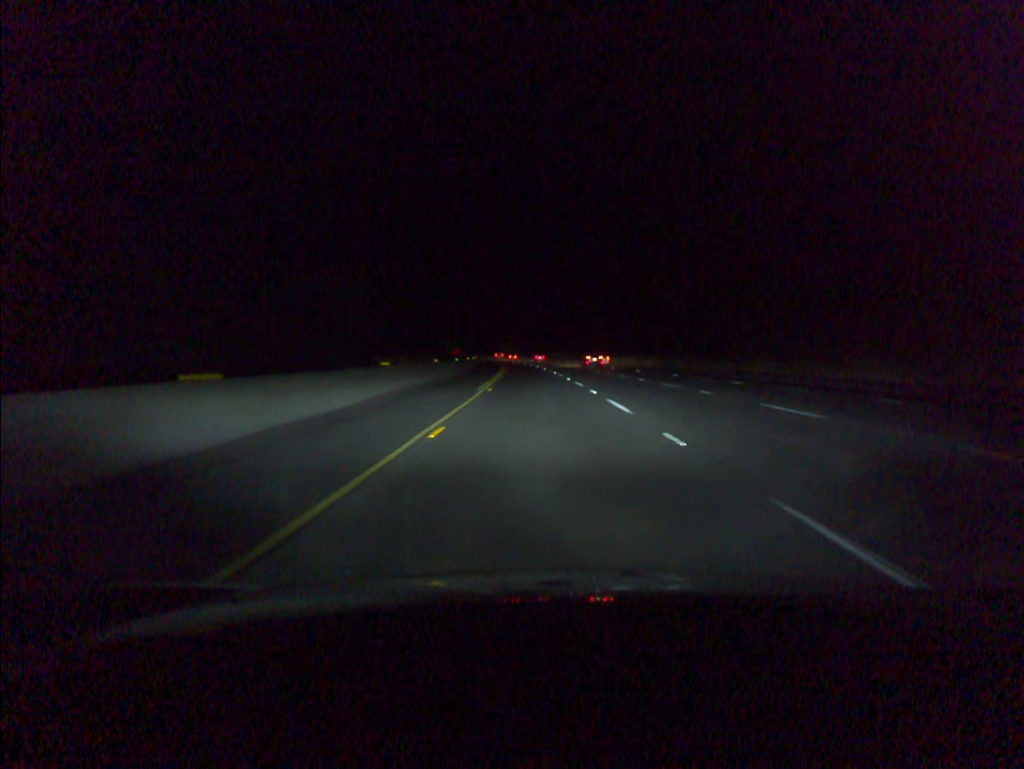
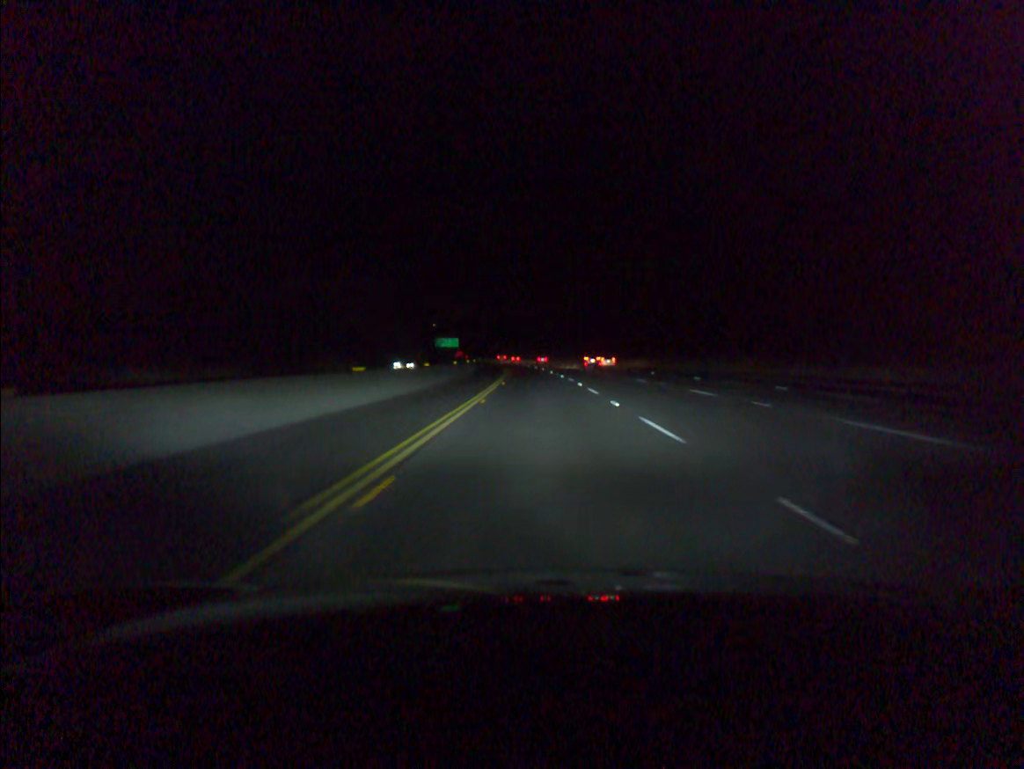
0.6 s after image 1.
(-0.1, +19.8) m; -1°
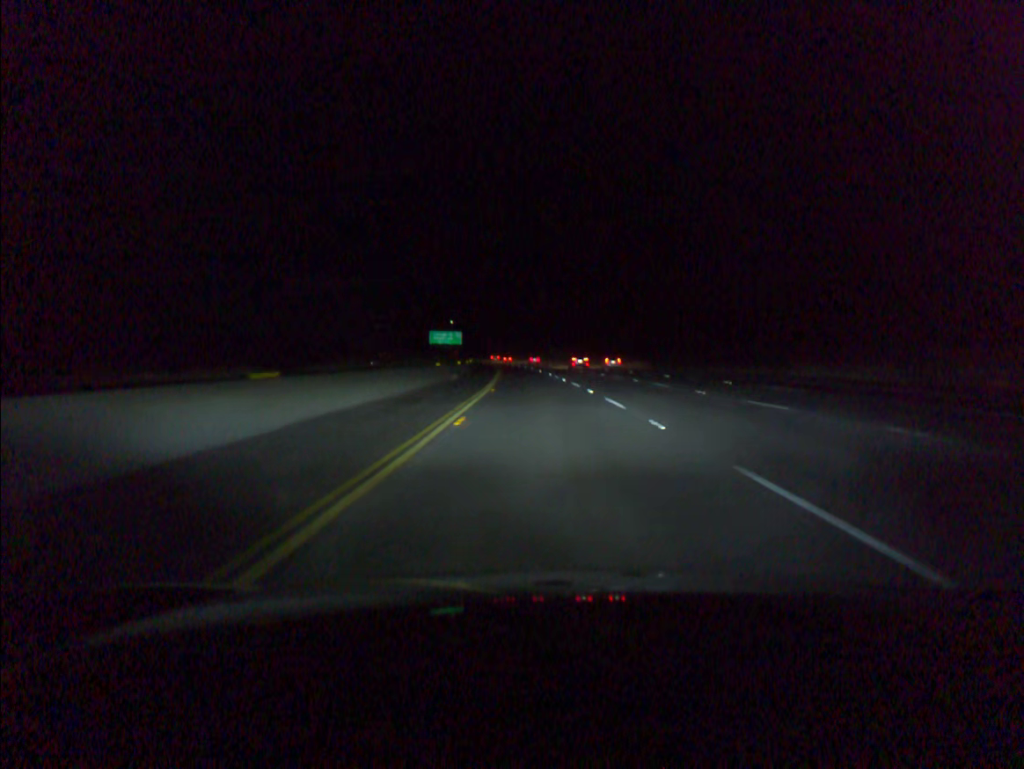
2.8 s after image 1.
(-1.3, +65.4) m; -2°
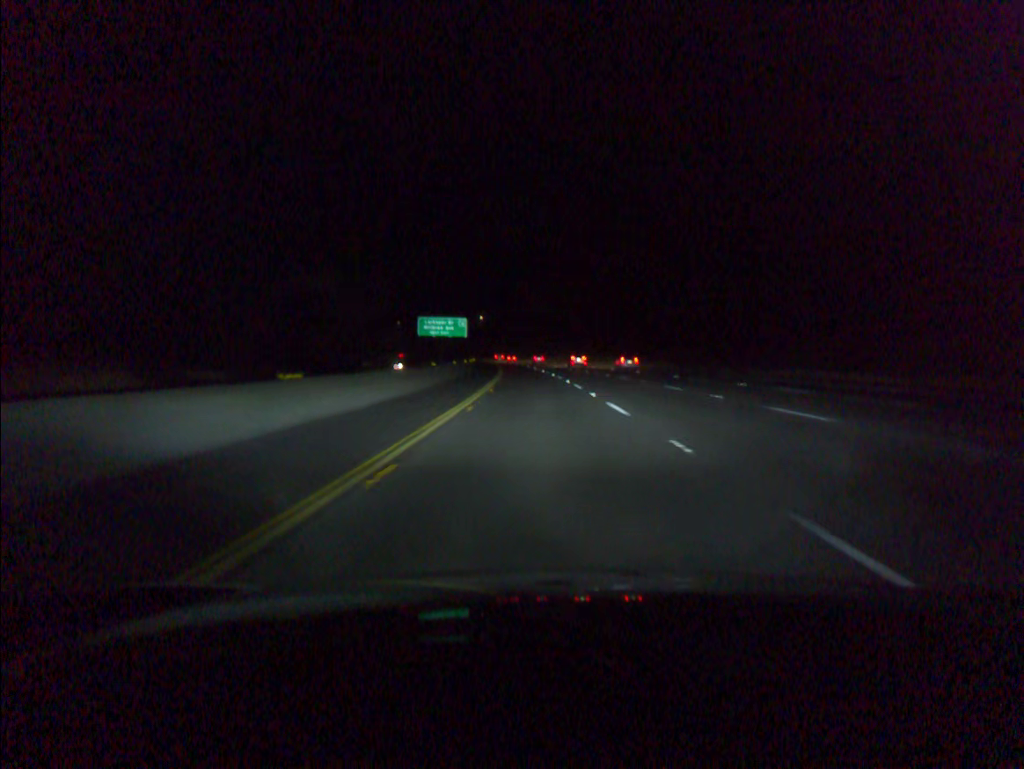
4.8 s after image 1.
(-1.4, +60.9) m; -3°
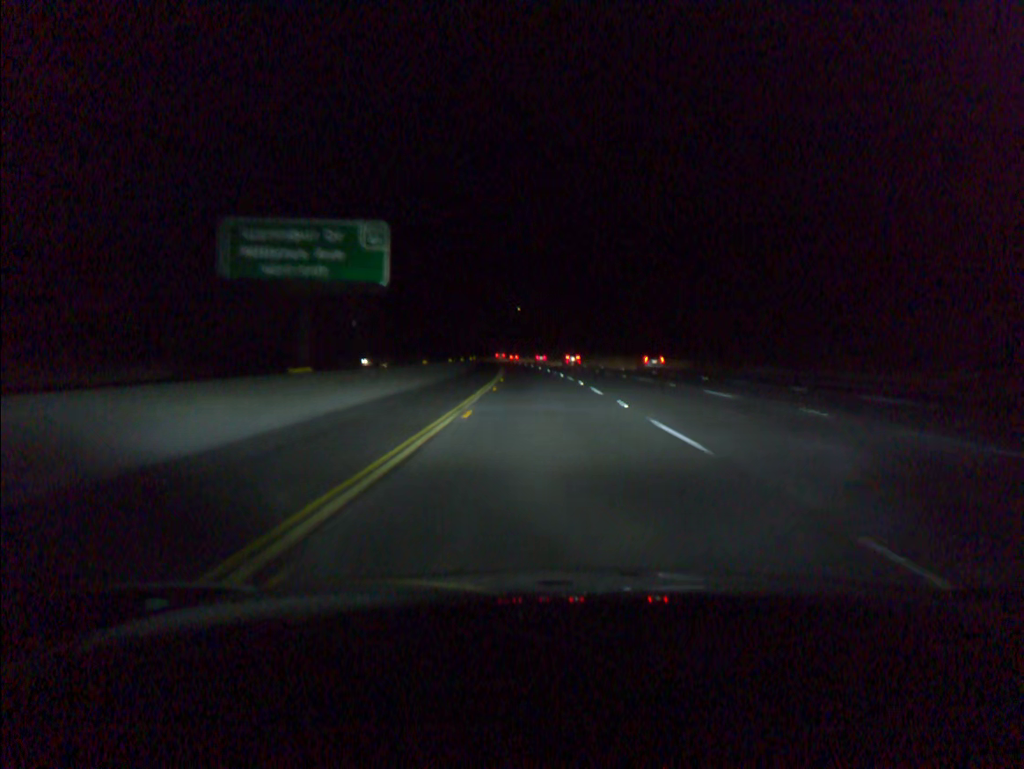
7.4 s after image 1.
(-2.4, +79.1) m; -3°
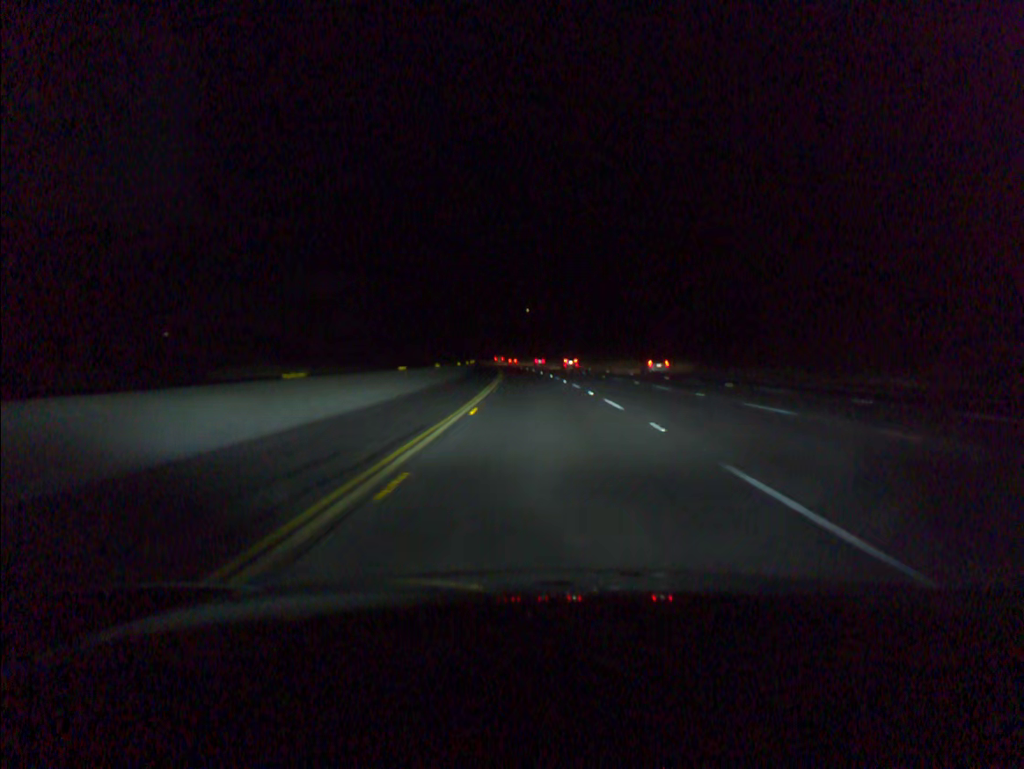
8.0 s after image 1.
(-0.1, +19.8) m; -1°
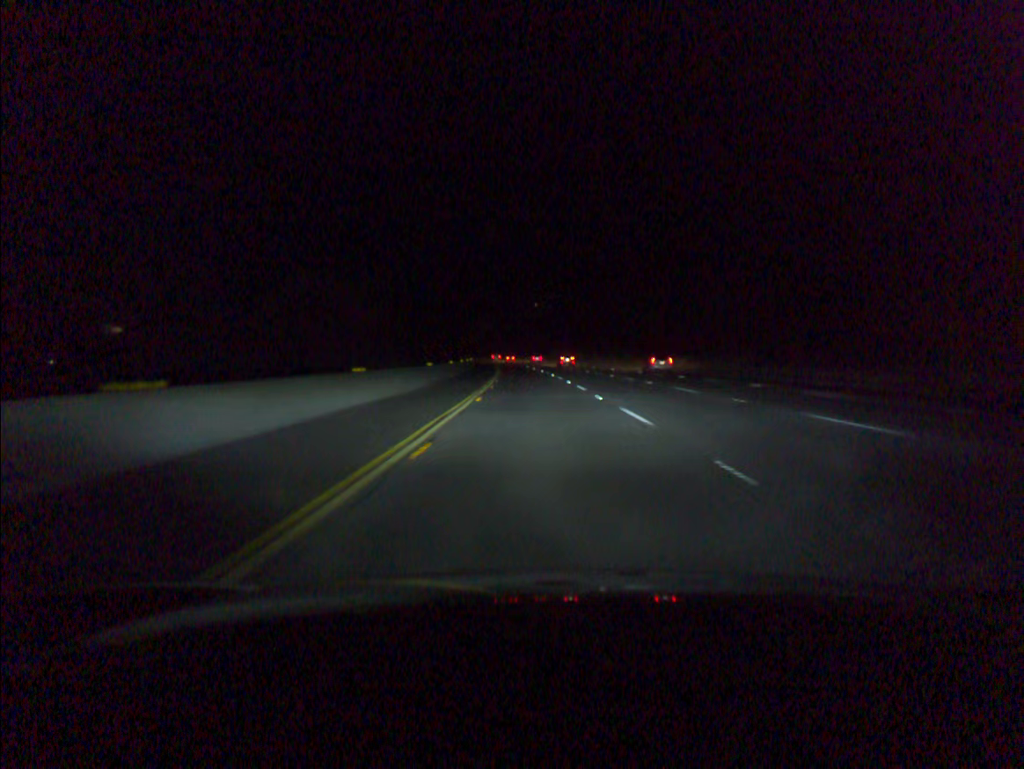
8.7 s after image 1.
(-0.1, +19.8) m; -1°
